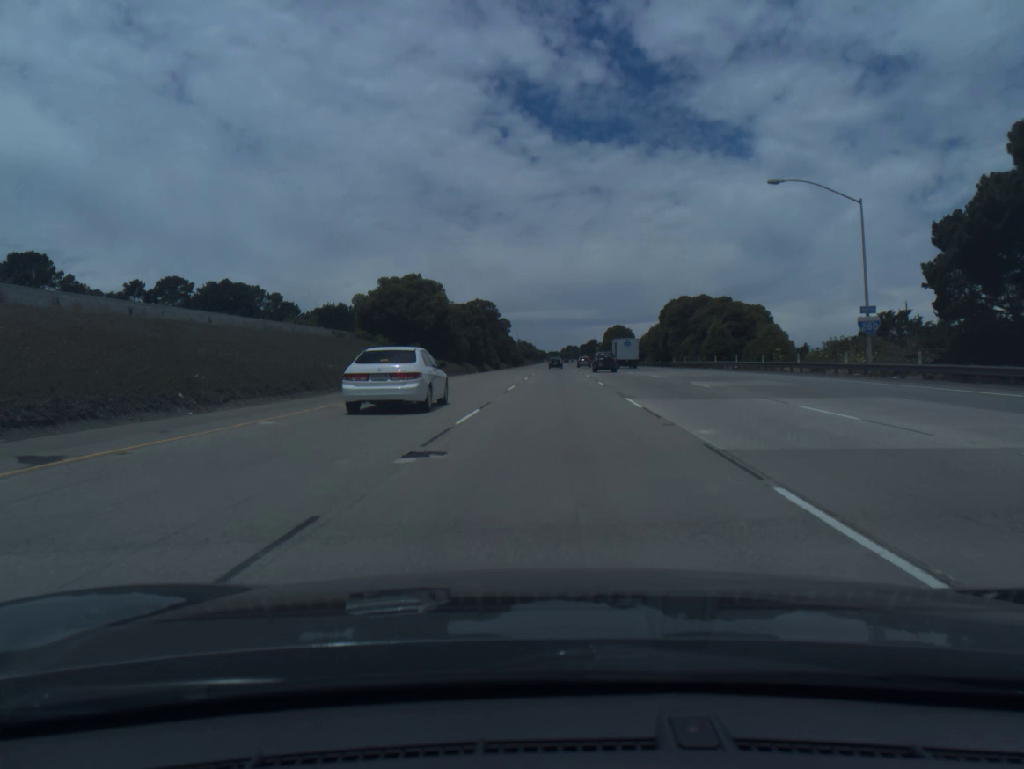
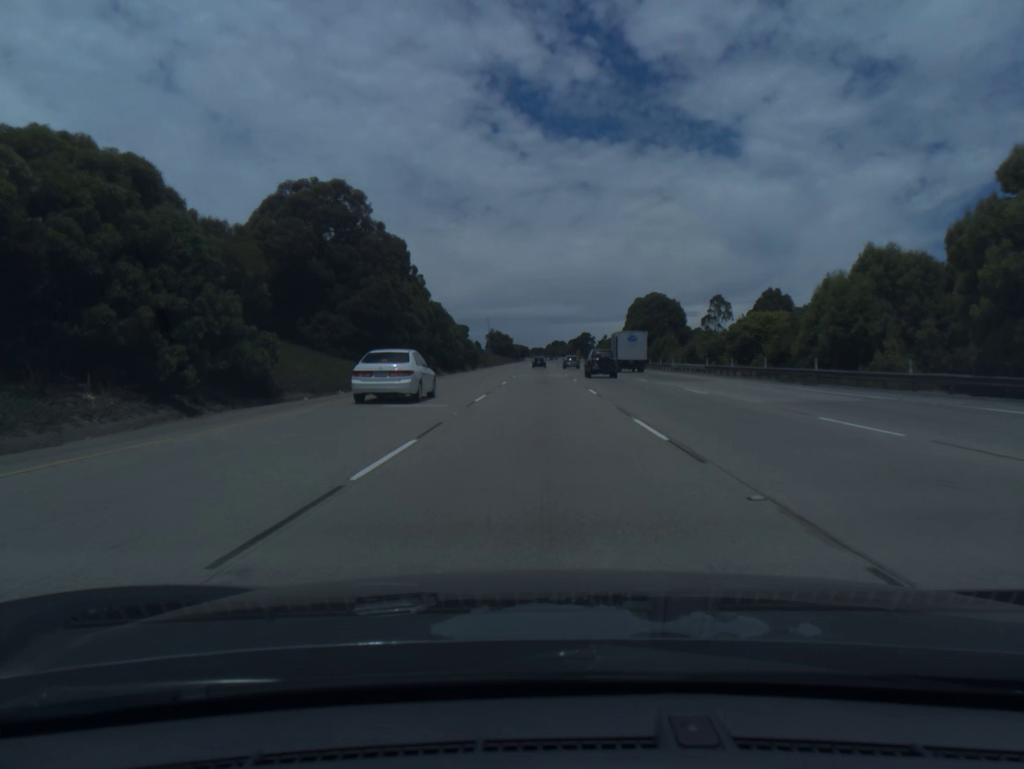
(+2.4, +93.8) m; +1°
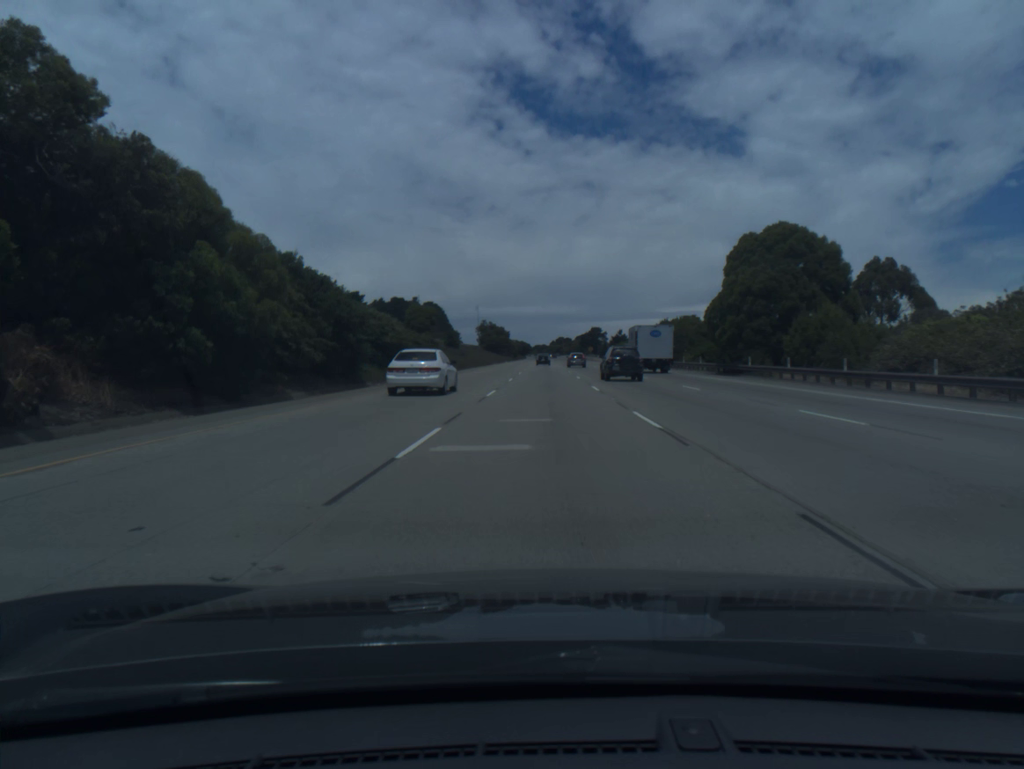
(-0.1, +56.8) m; 0°
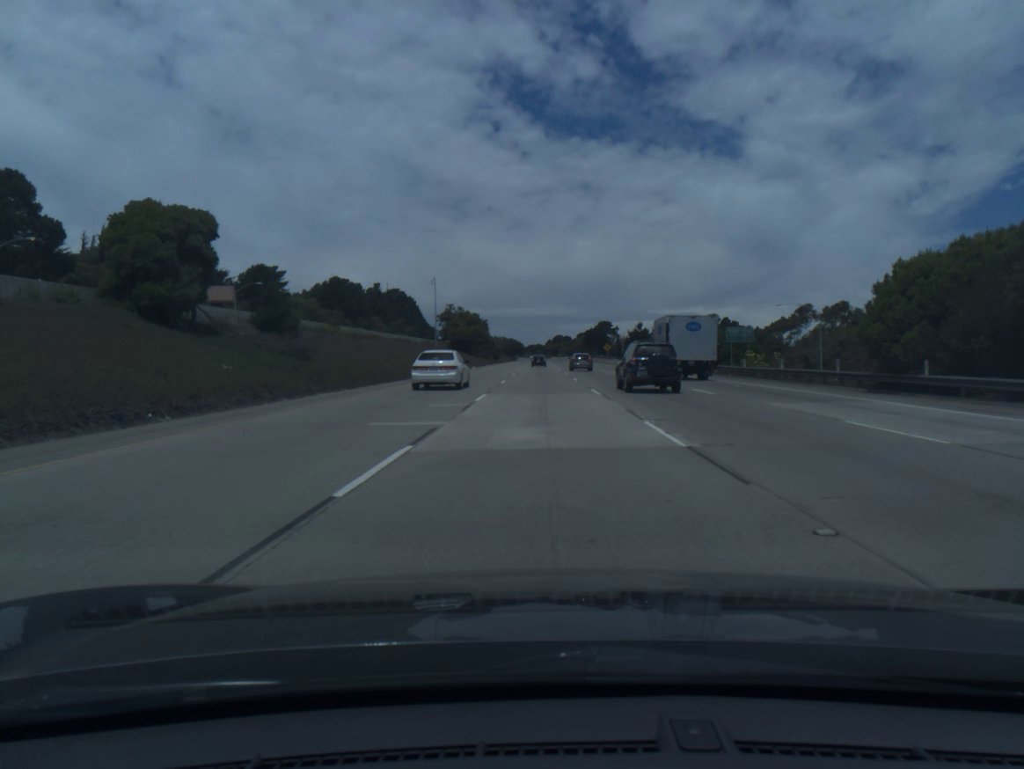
(+0.3, +76.0) m; 0°
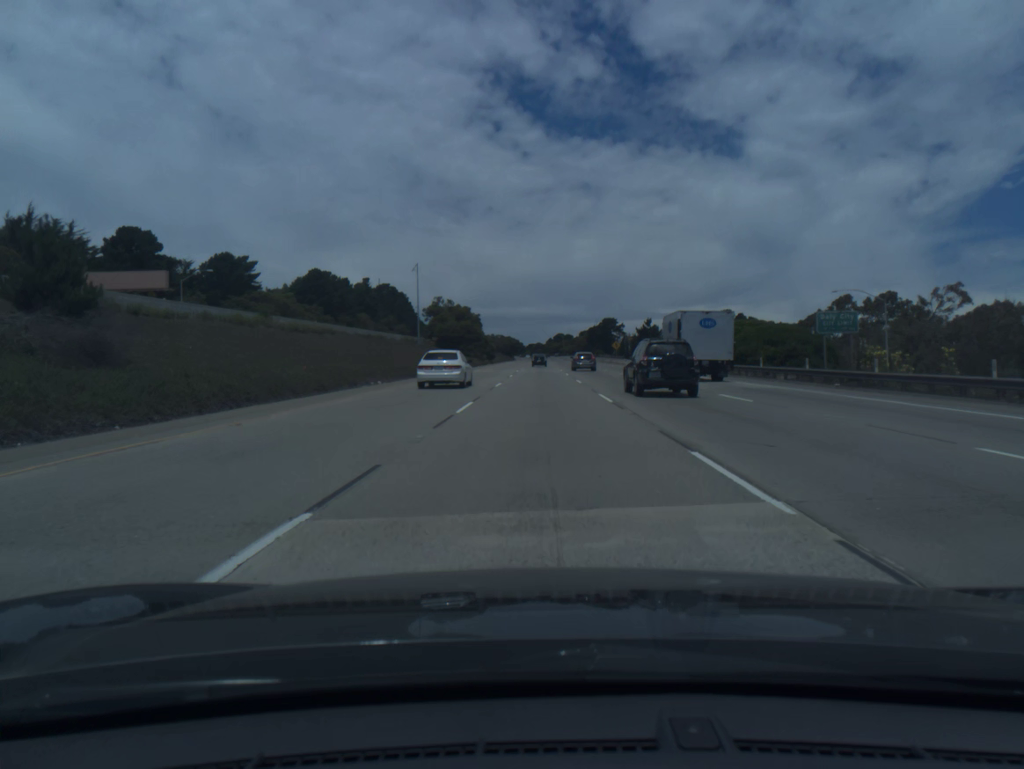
(0.0, +19.0) m; 0°
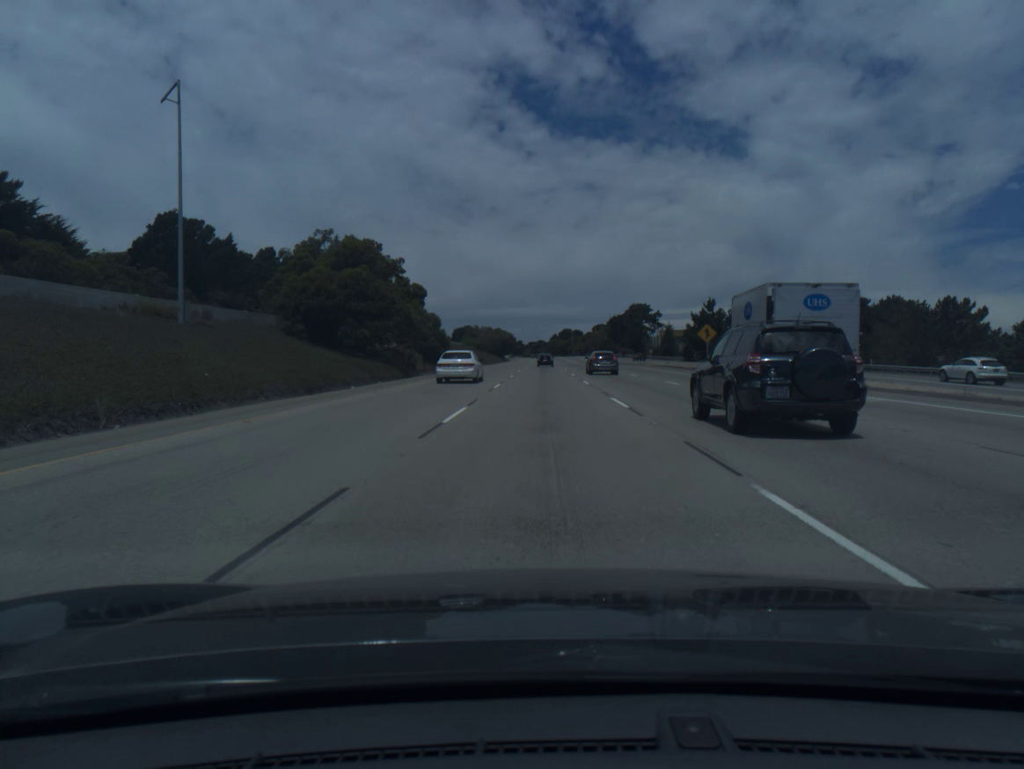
(-0.2, +76.0) m; 0°
